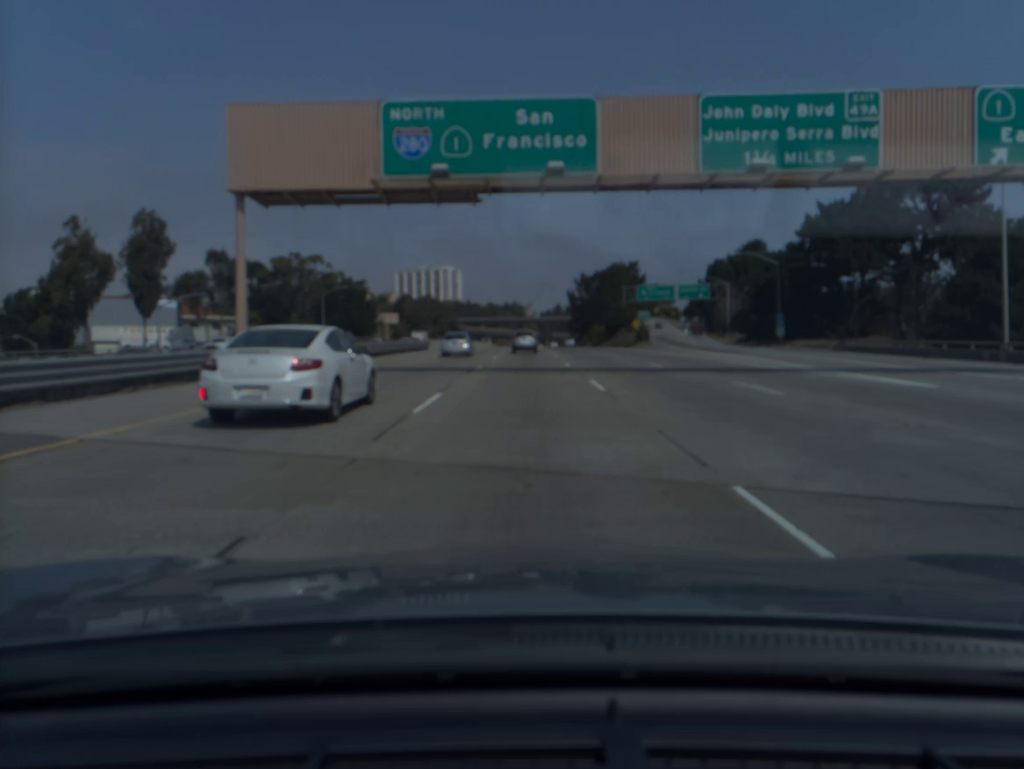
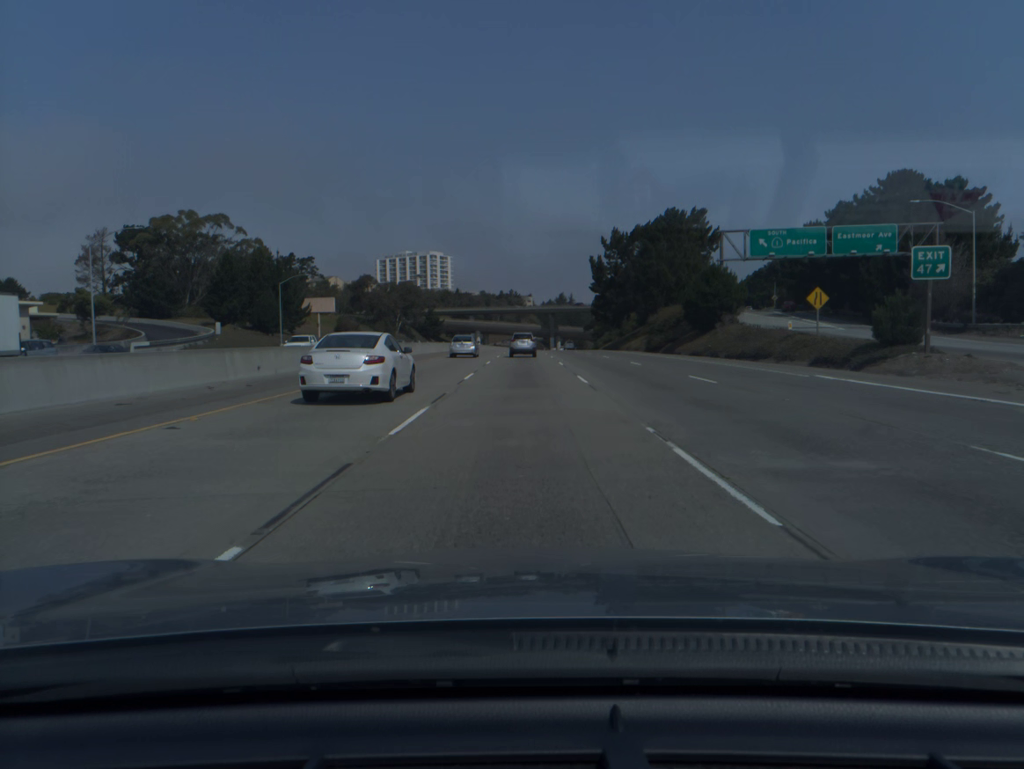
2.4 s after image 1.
(+0.1, +70.3) m; 0°
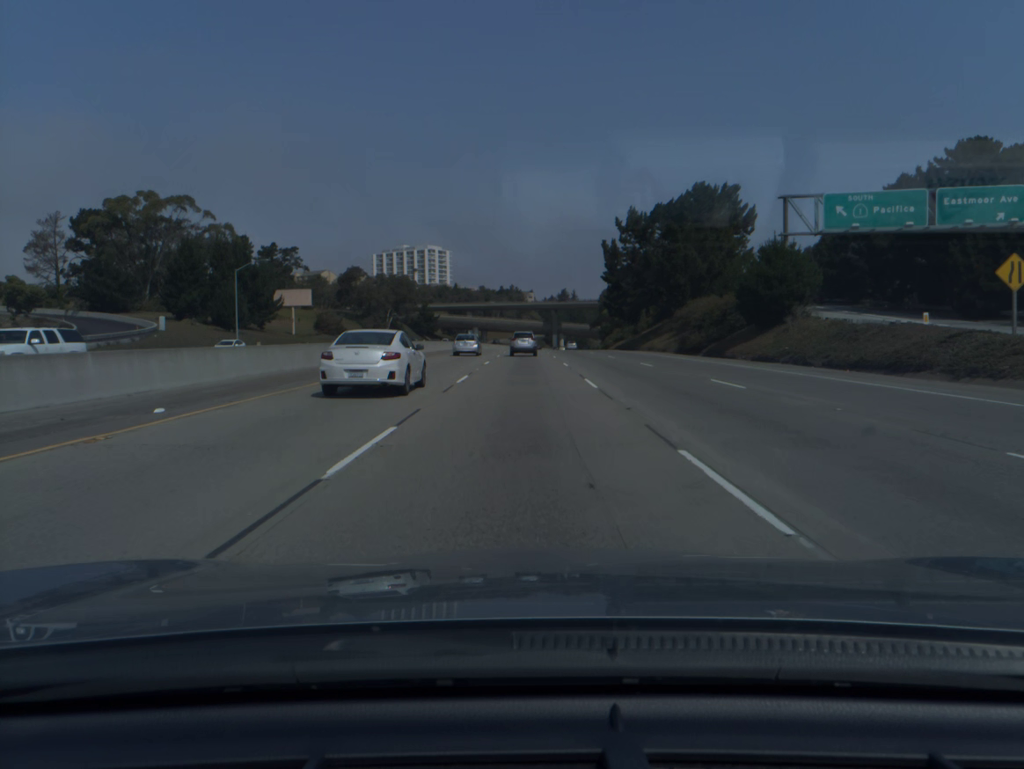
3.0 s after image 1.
(0.0, +17.4) m; 0°
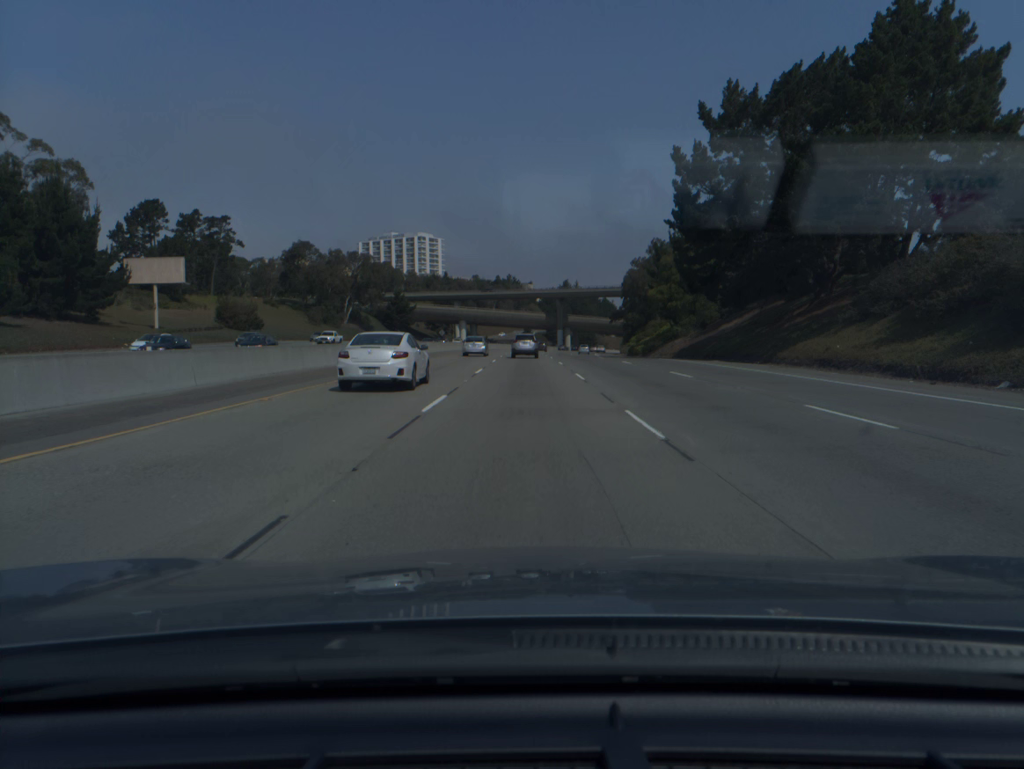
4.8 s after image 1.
(0.0, +52.1) m; 0°
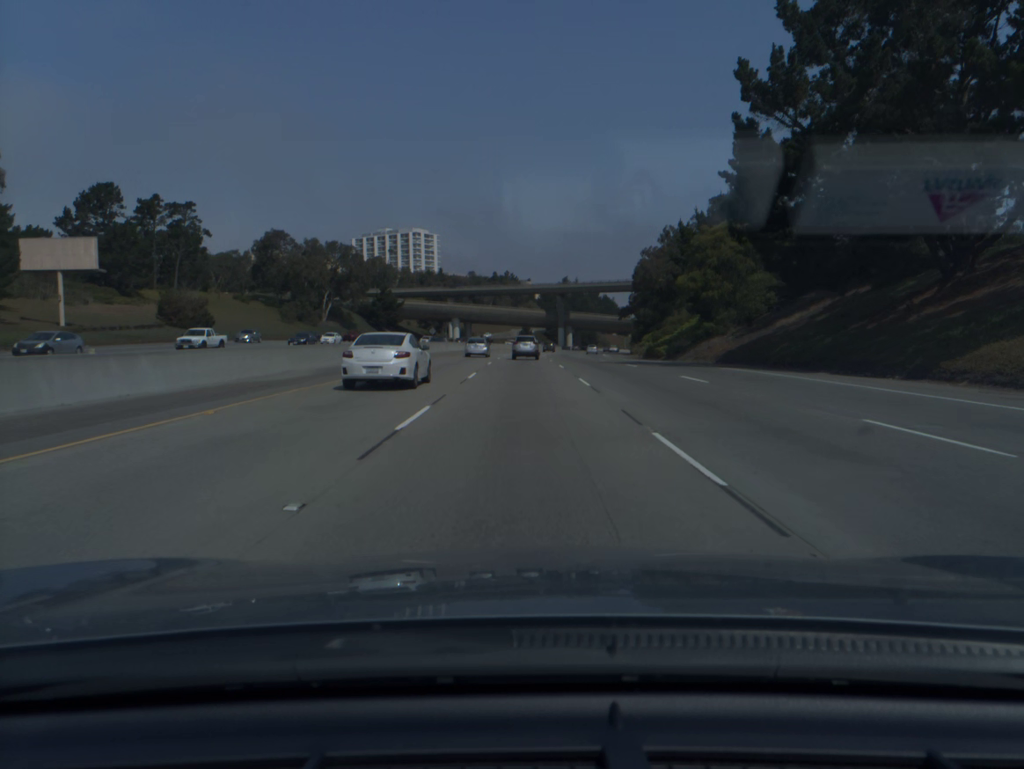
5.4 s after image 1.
(0.0, +17.4) m; 0°
